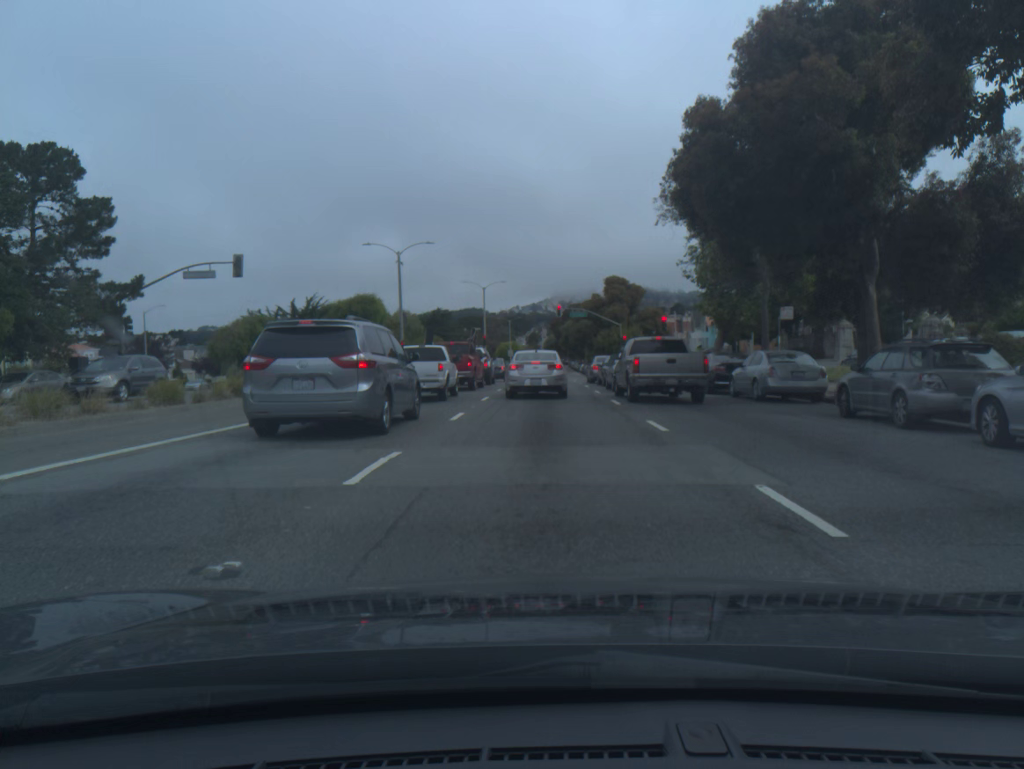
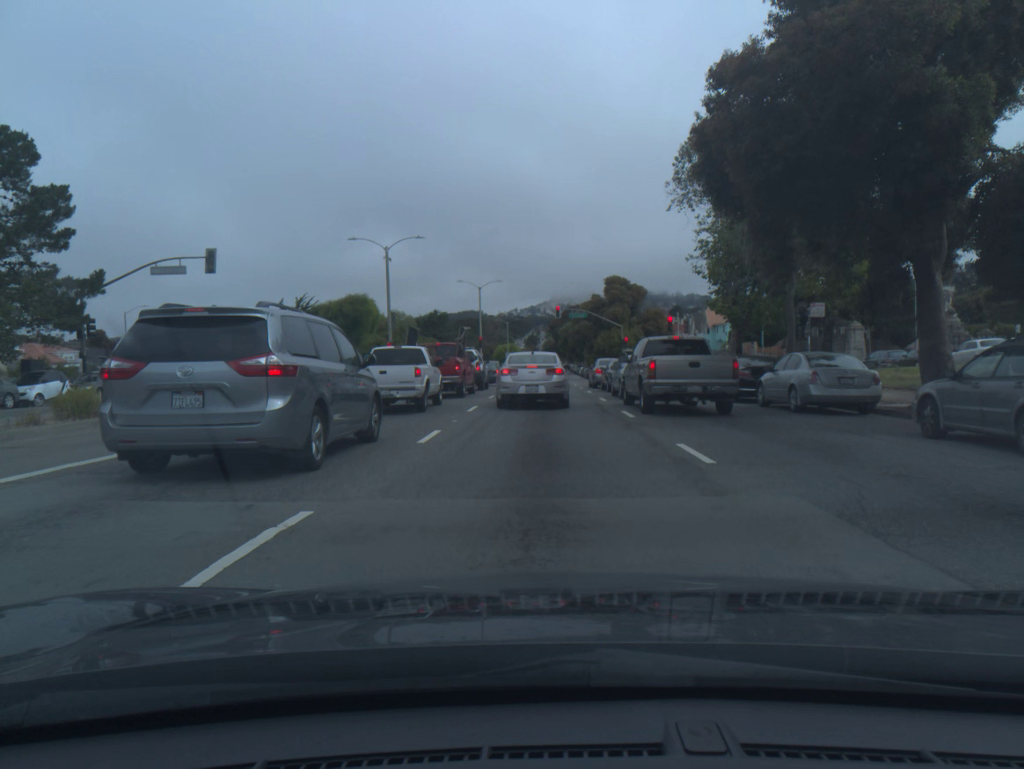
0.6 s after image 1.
(0.0, +3.6) m; 0°
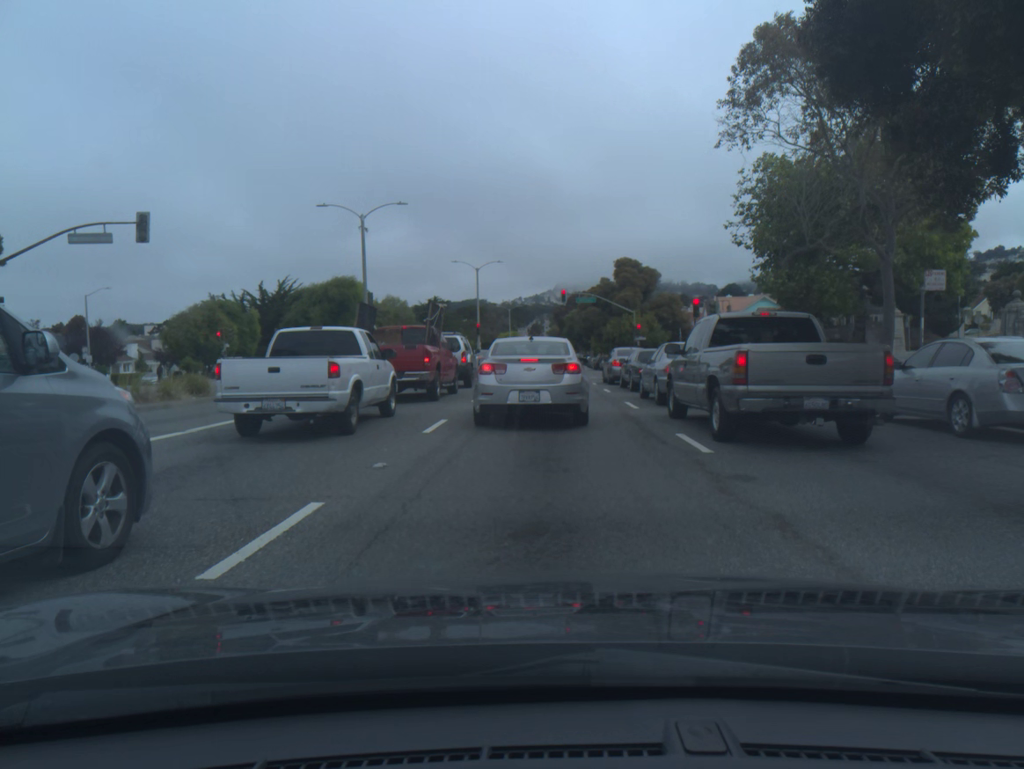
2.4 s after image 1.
(0.0, +7.3) m; 0°
